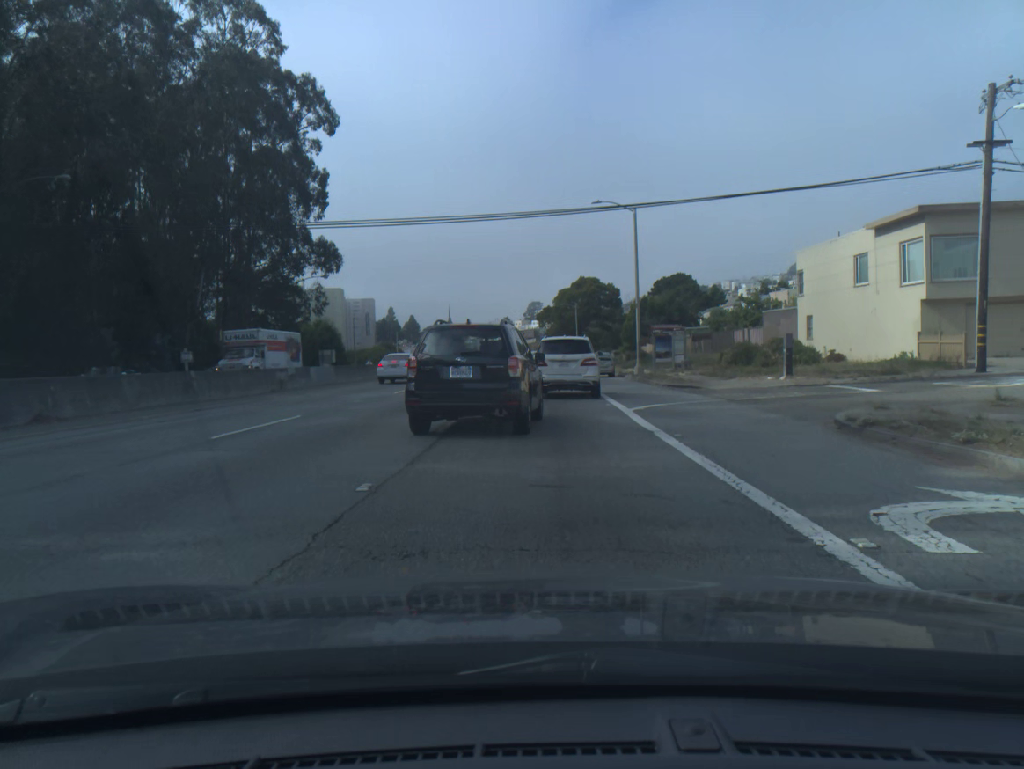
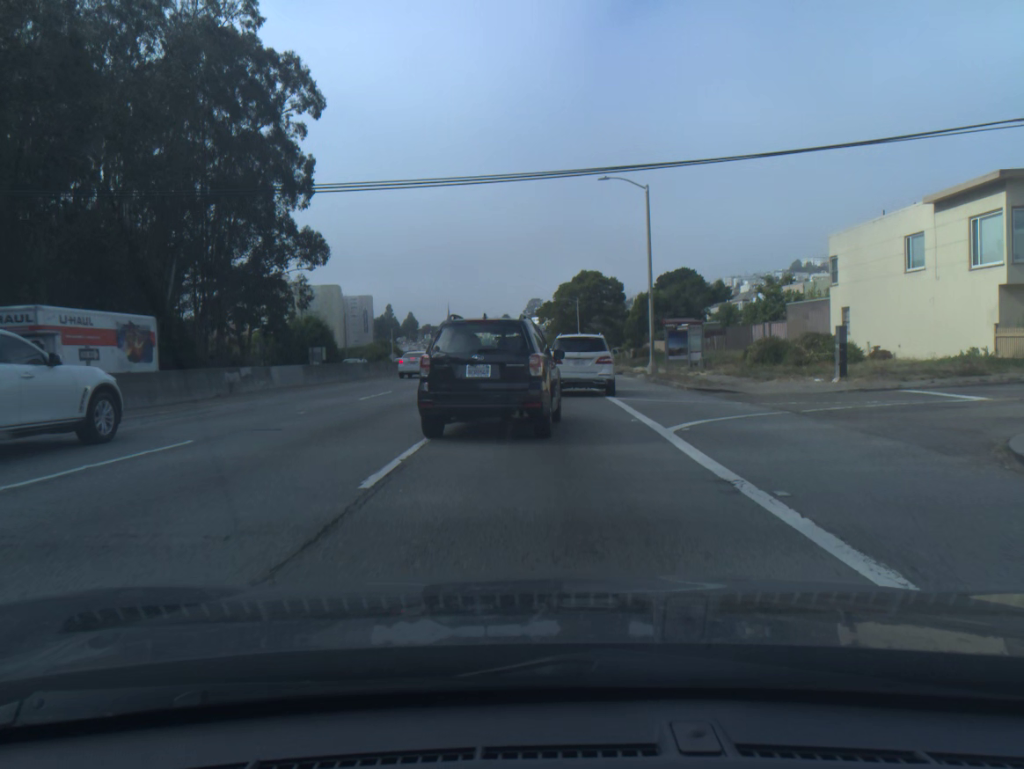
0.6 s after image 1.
(0.0, +5.1) m; 0°
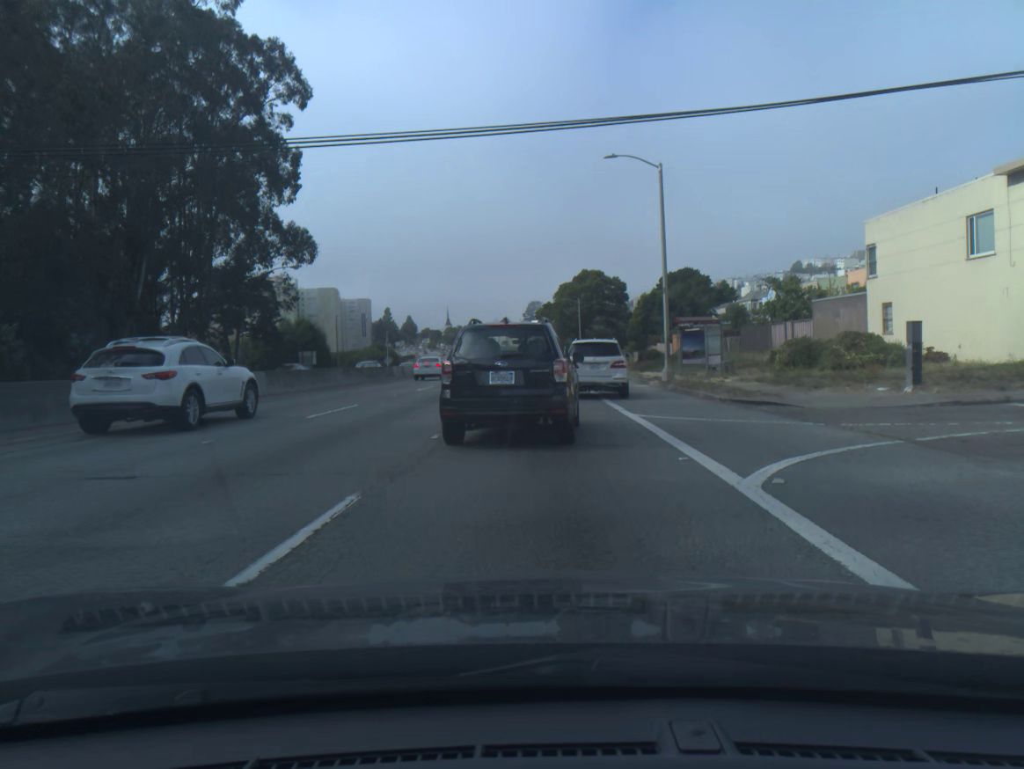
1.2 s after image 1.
(0.0, +4.7) m; 0°
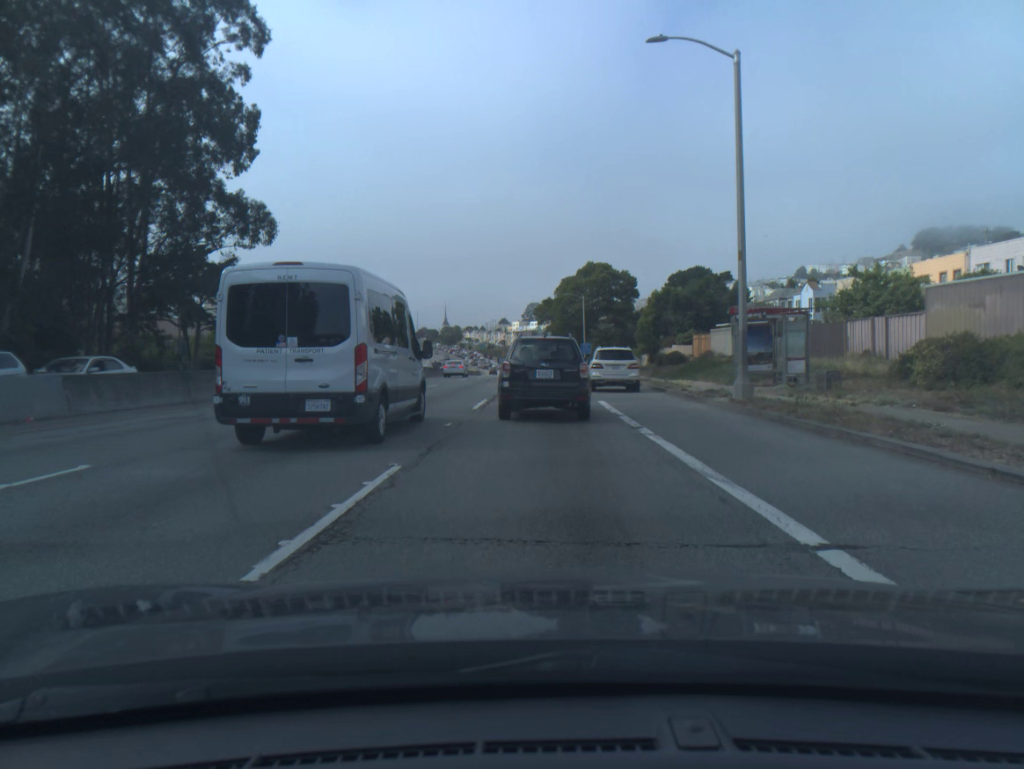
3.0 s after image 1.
(-0.1, +12.7) m; 0°
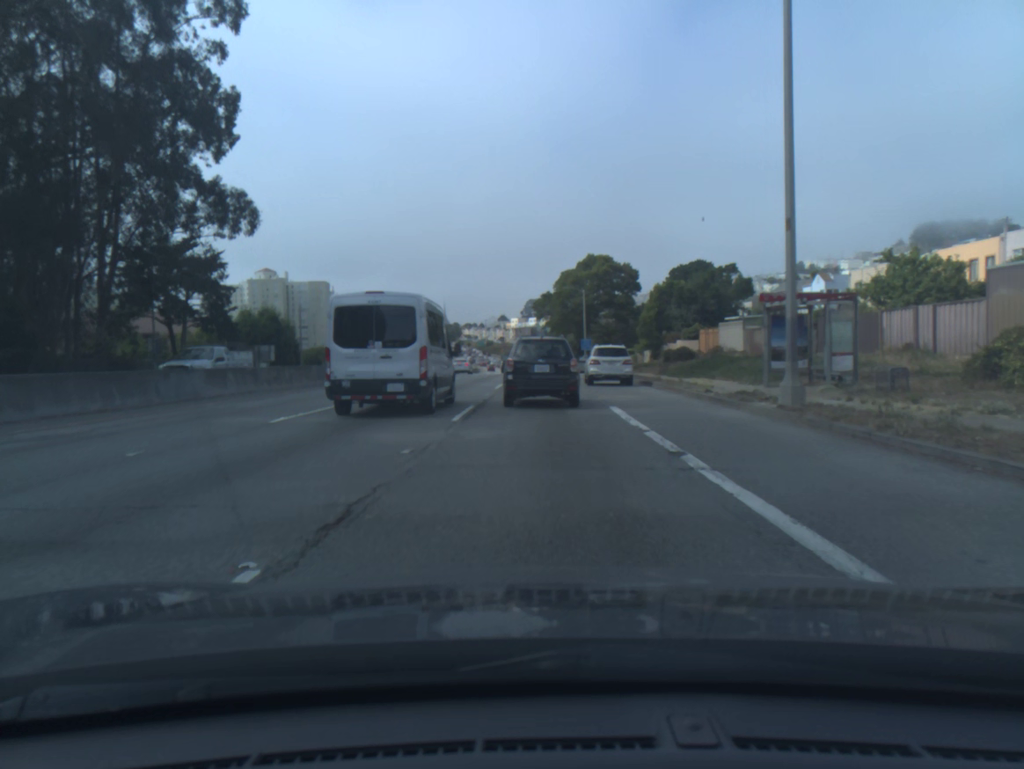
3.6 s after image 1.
(0.0, +4.3) m; 0°
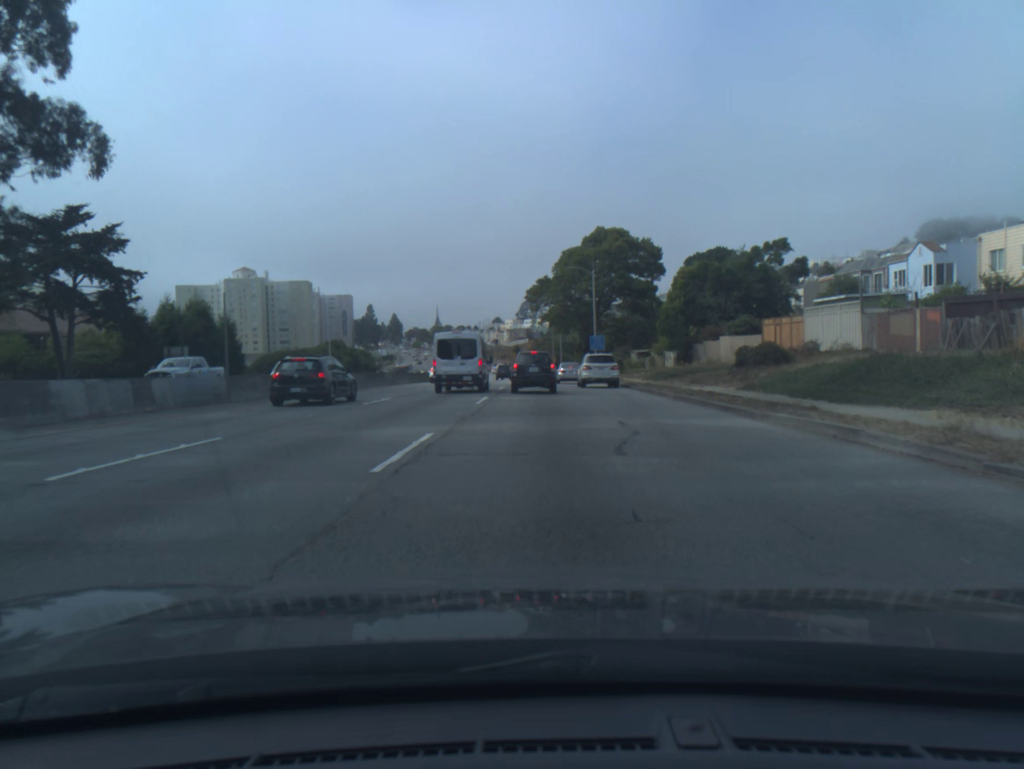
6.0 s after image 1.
(0.0, +21.1) m; 0°
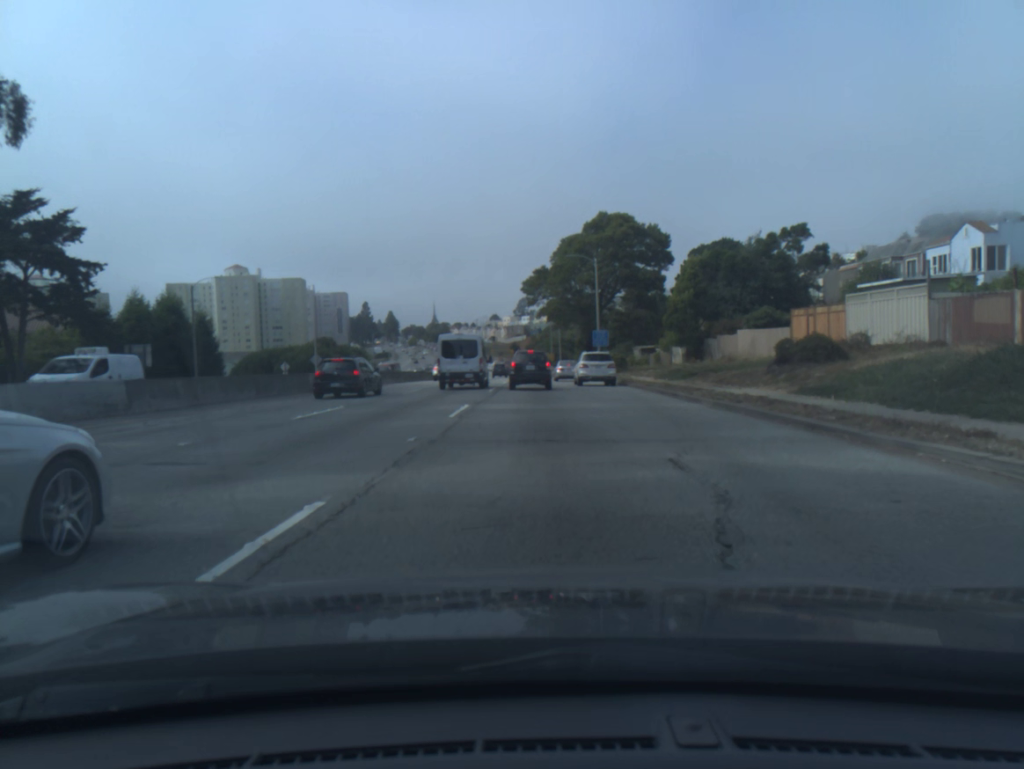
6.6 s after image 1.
(0.0, +6.3) m; 0°
